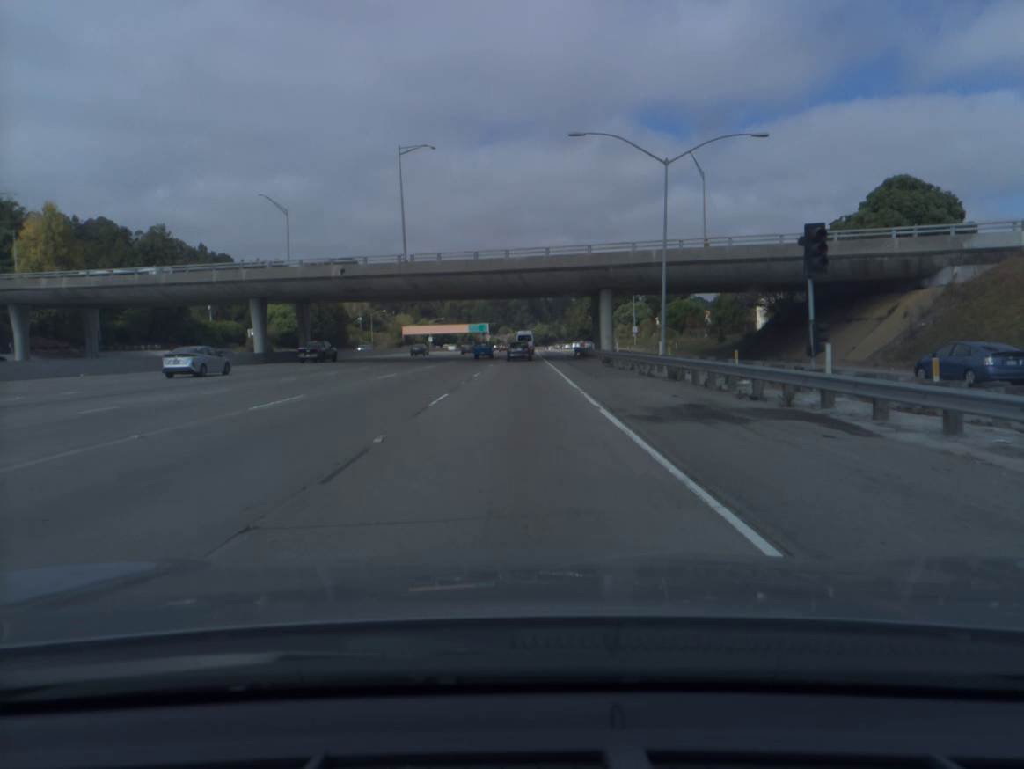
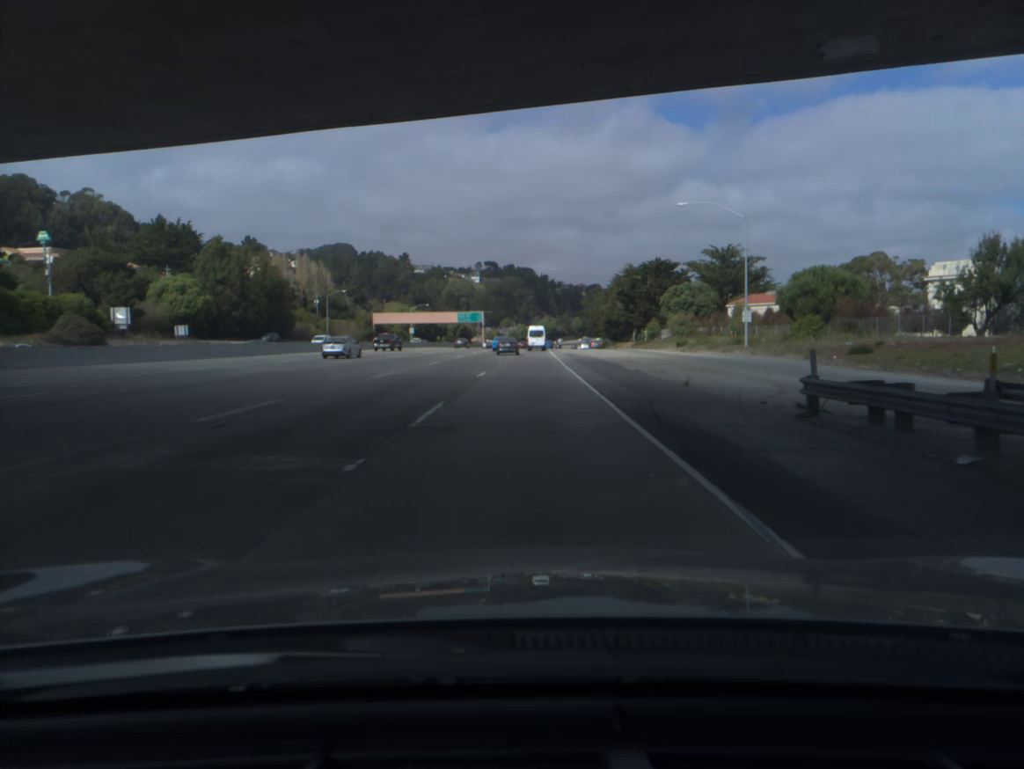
(-0.3, +60.7) m; 0°
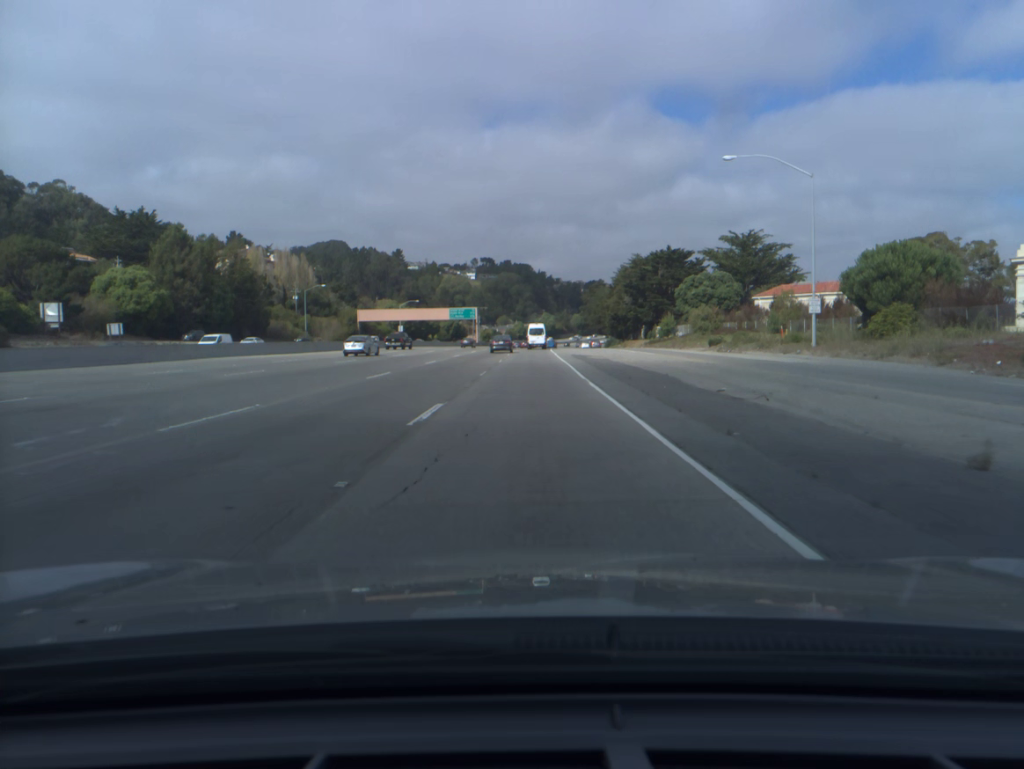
(0.0, +15.7) m; 0°
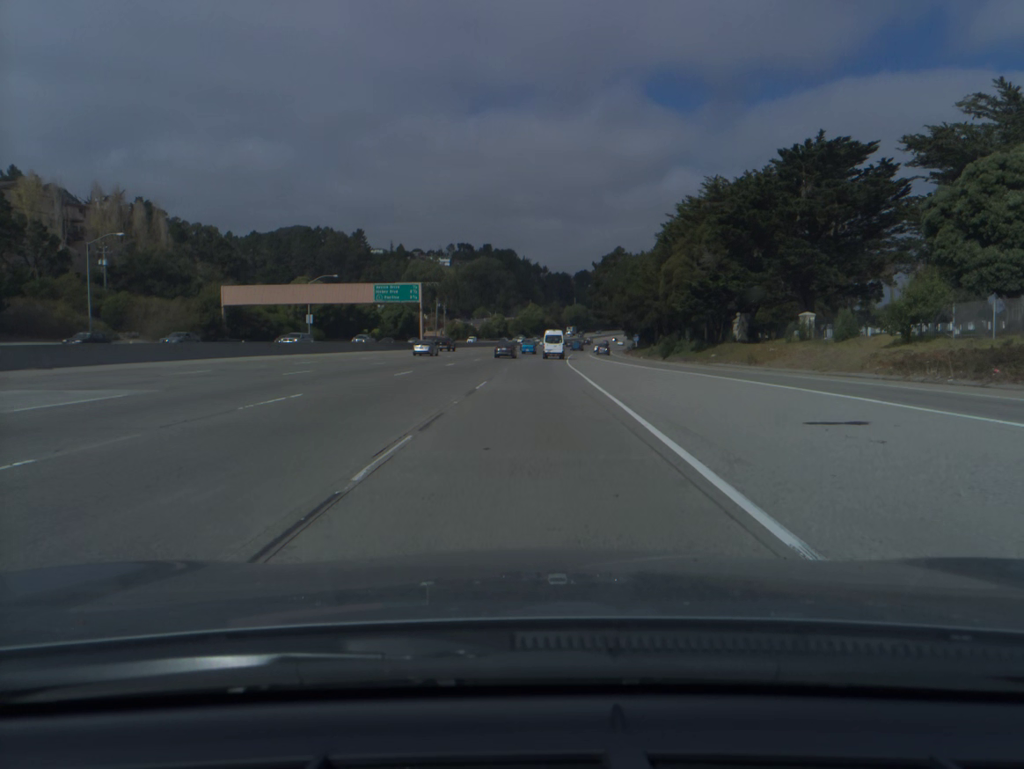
(+0.6, +78.7) m; +1°
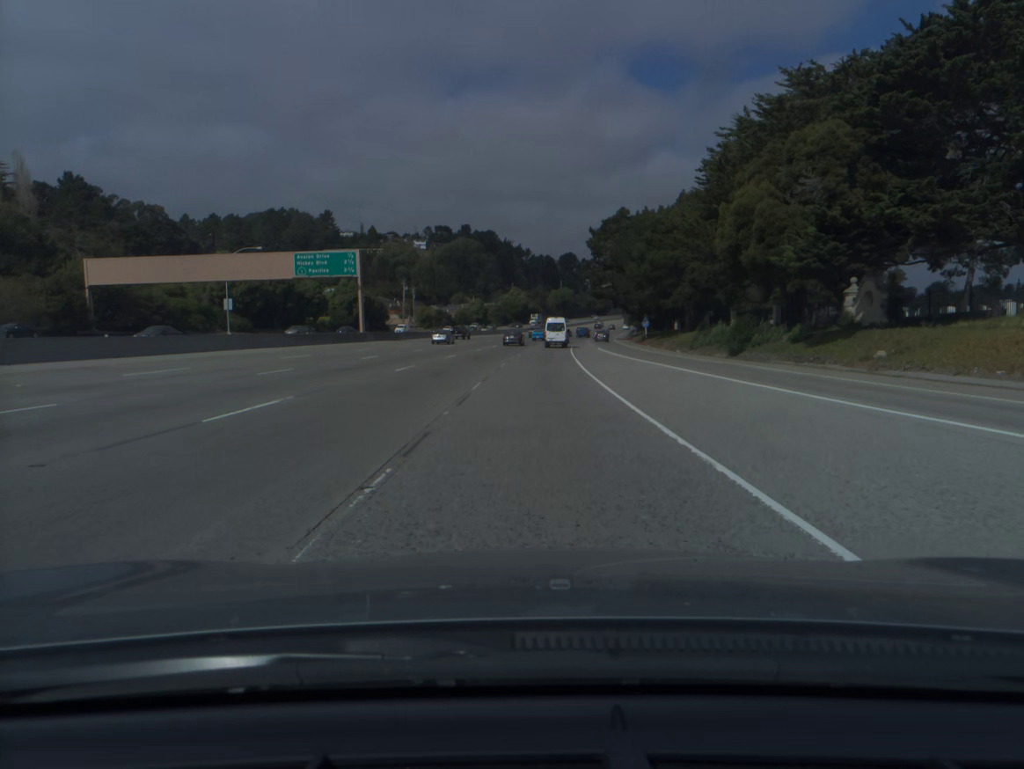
(+0.3, +31.6) m; +1°
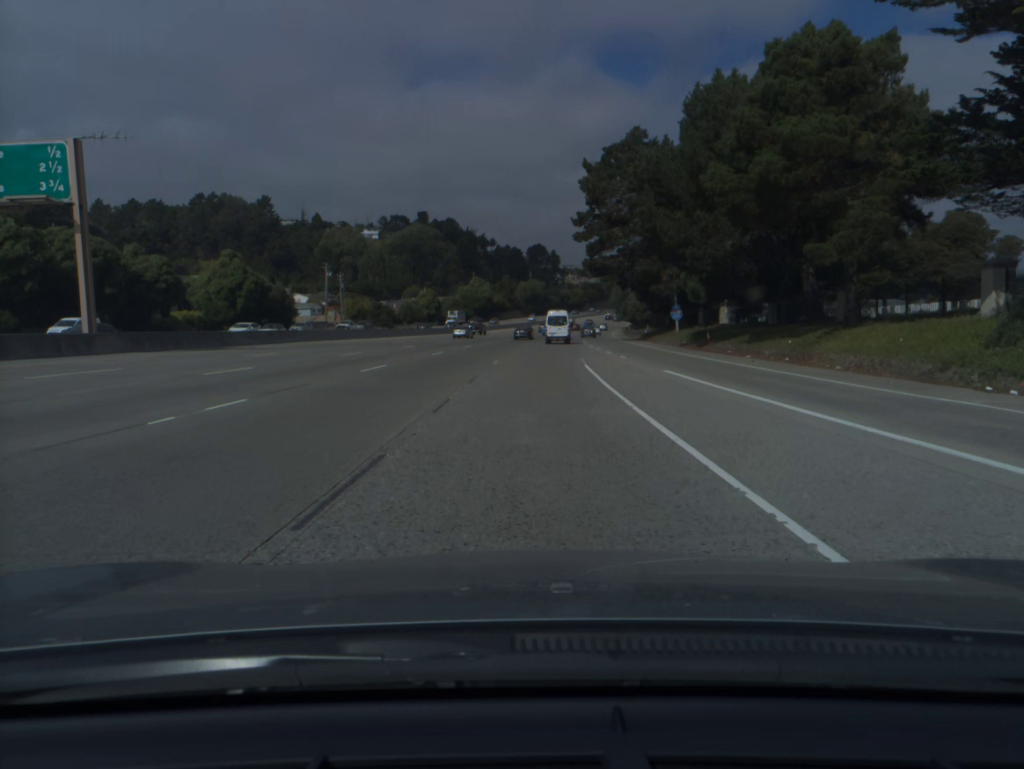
(+0.9, +47.1) m; +2°
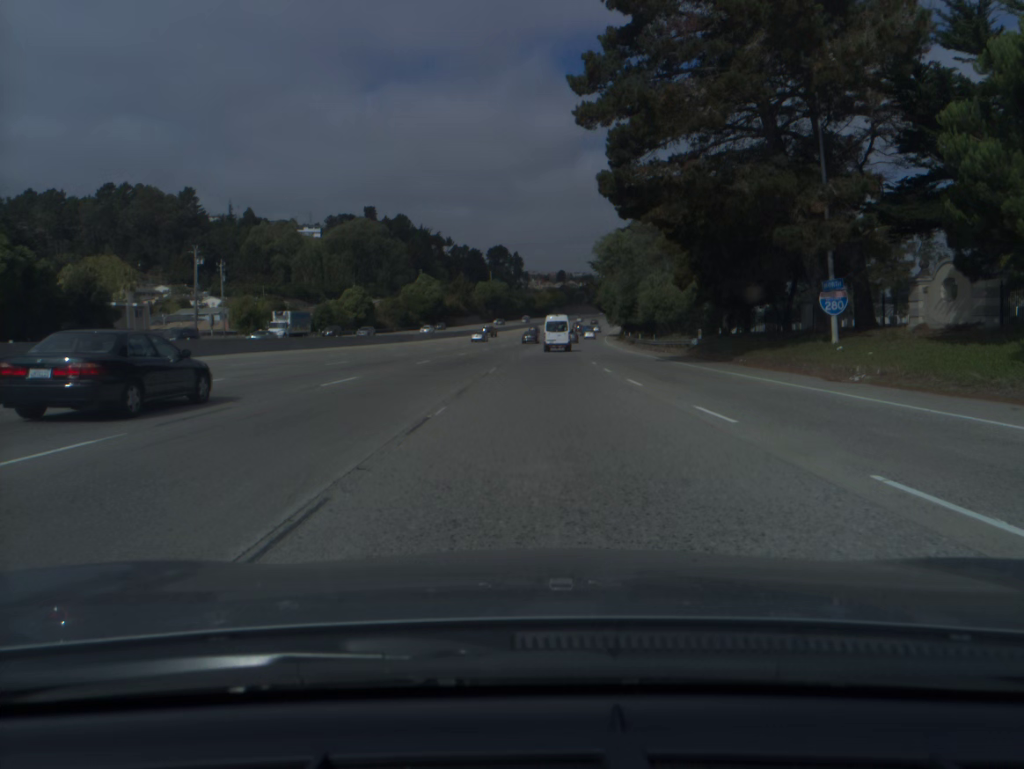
(+1.0, +45.7) m; +3°
